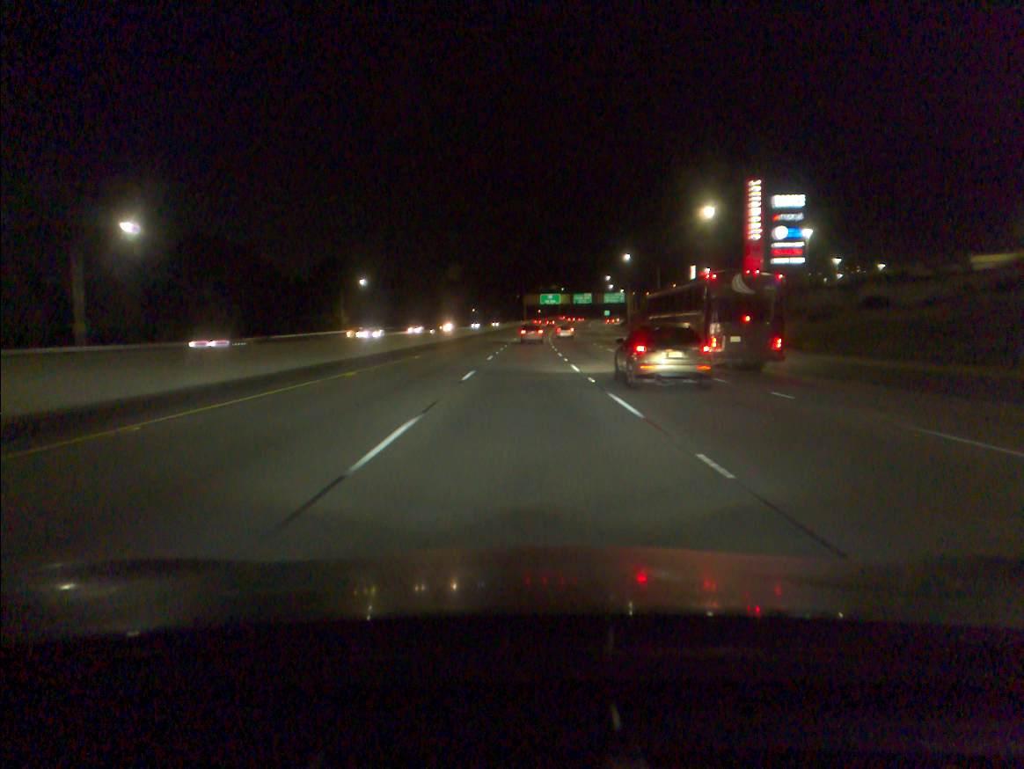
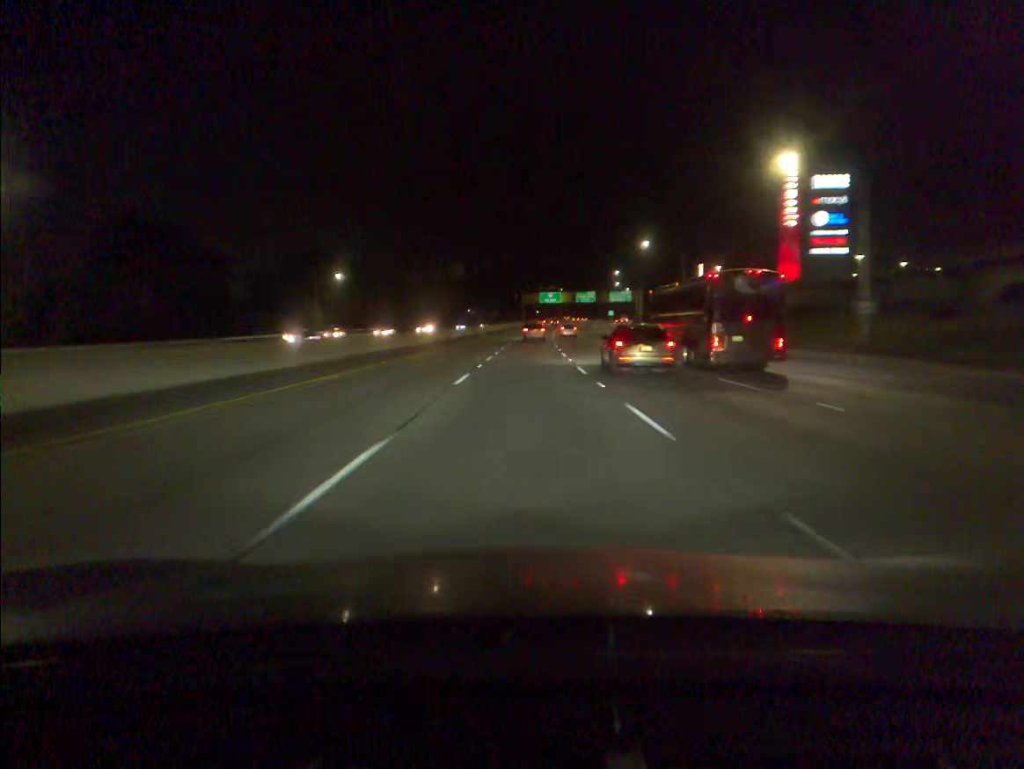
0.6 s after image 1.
(0.0, +17.2) m; 0°
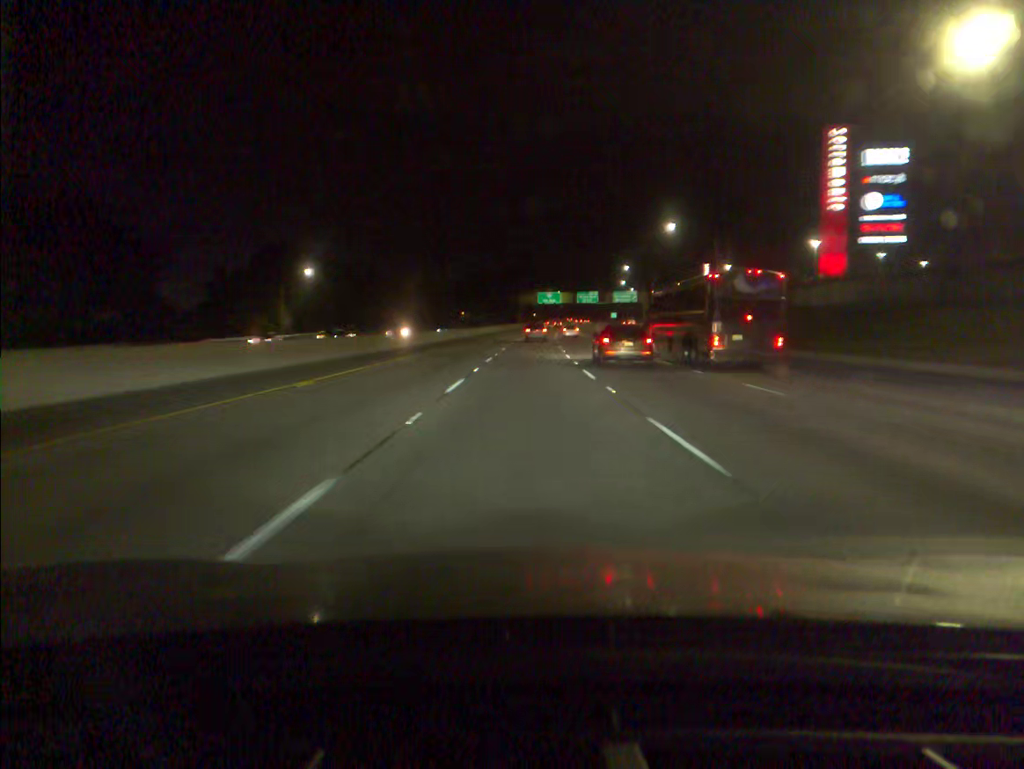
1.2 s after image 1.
(0.0, +17.3) m; 0°
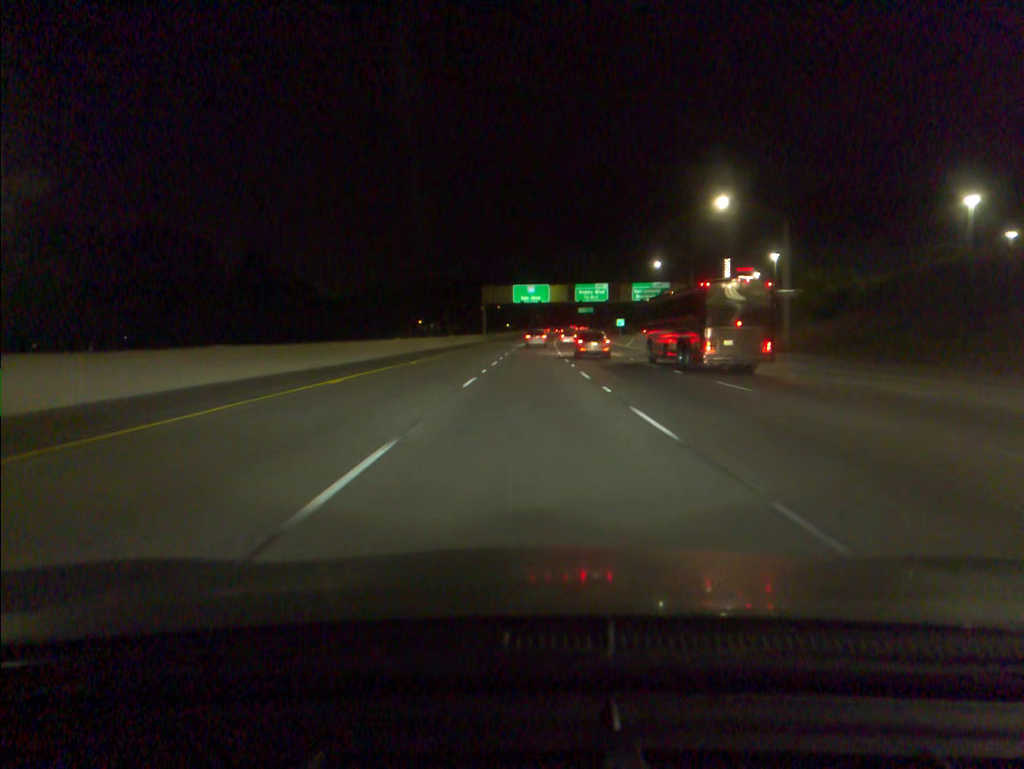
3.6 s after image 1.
(+1.1, +70.2) m; +2°
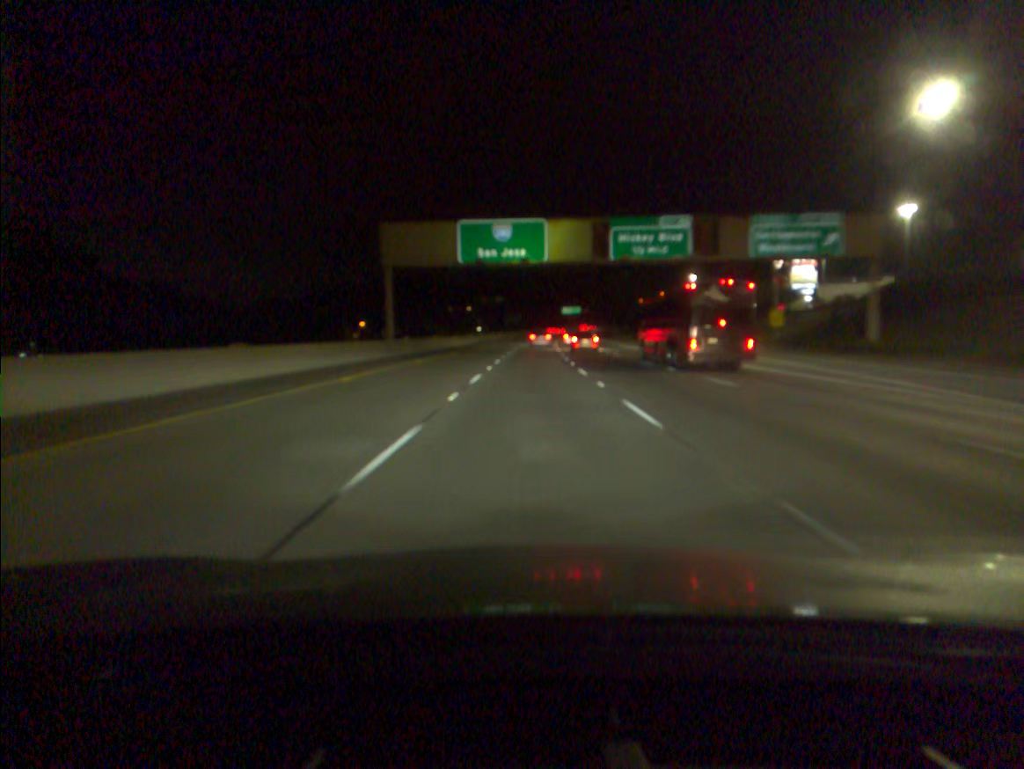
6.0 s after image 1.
(+1.1, +71.8) m; +2°
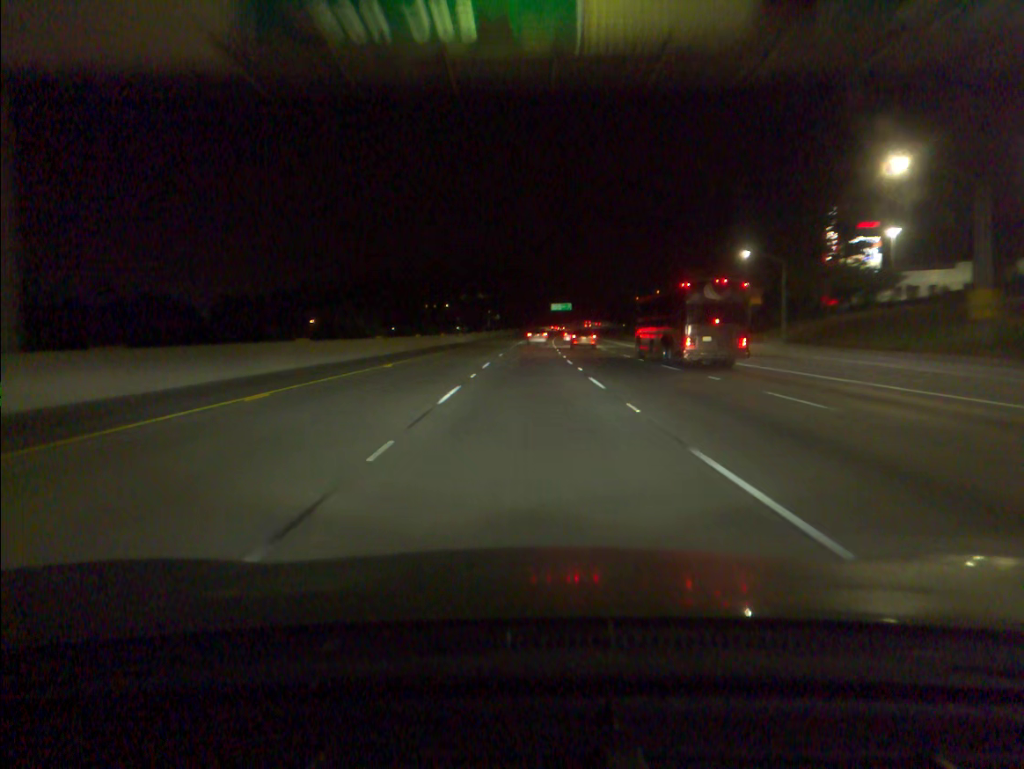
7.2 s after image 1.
(+0.4, +36.2) m; +1°
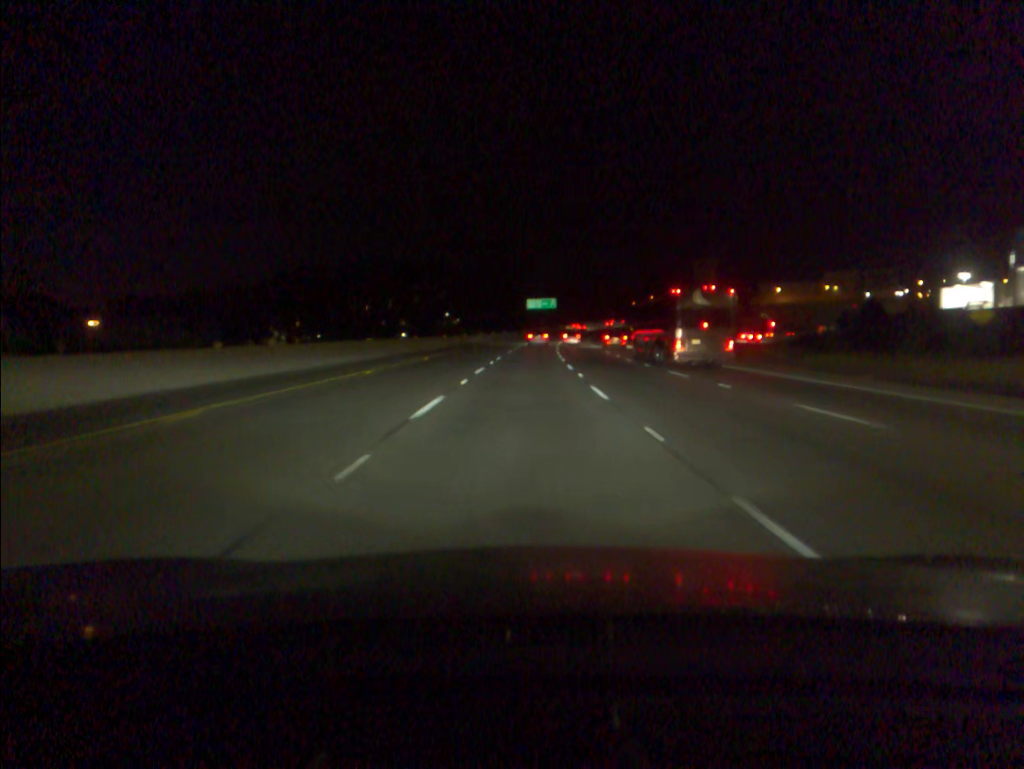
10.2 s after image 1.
(+1.8, +90.5) m; +2°
